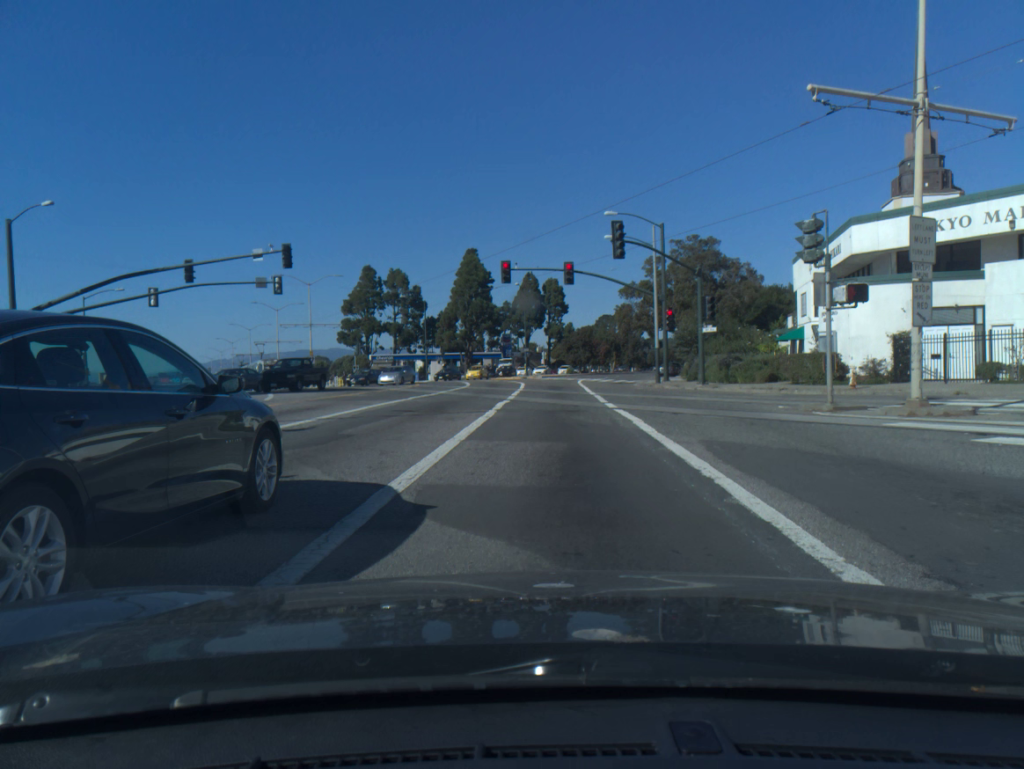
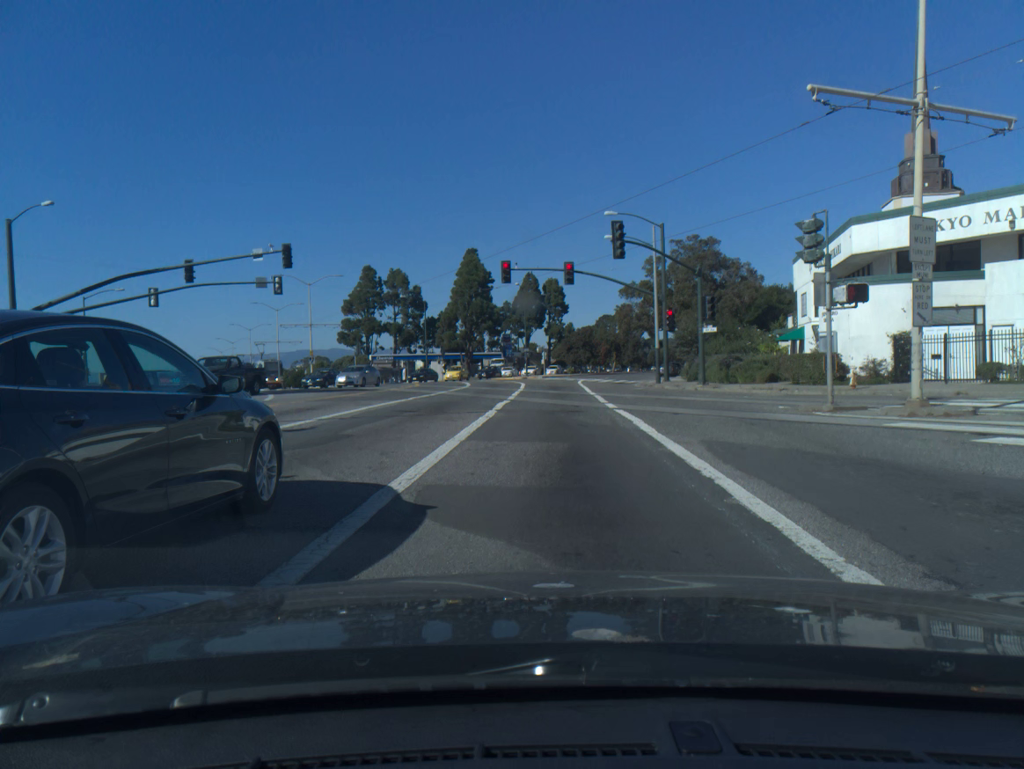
(0.0, 0.0) m; 0°
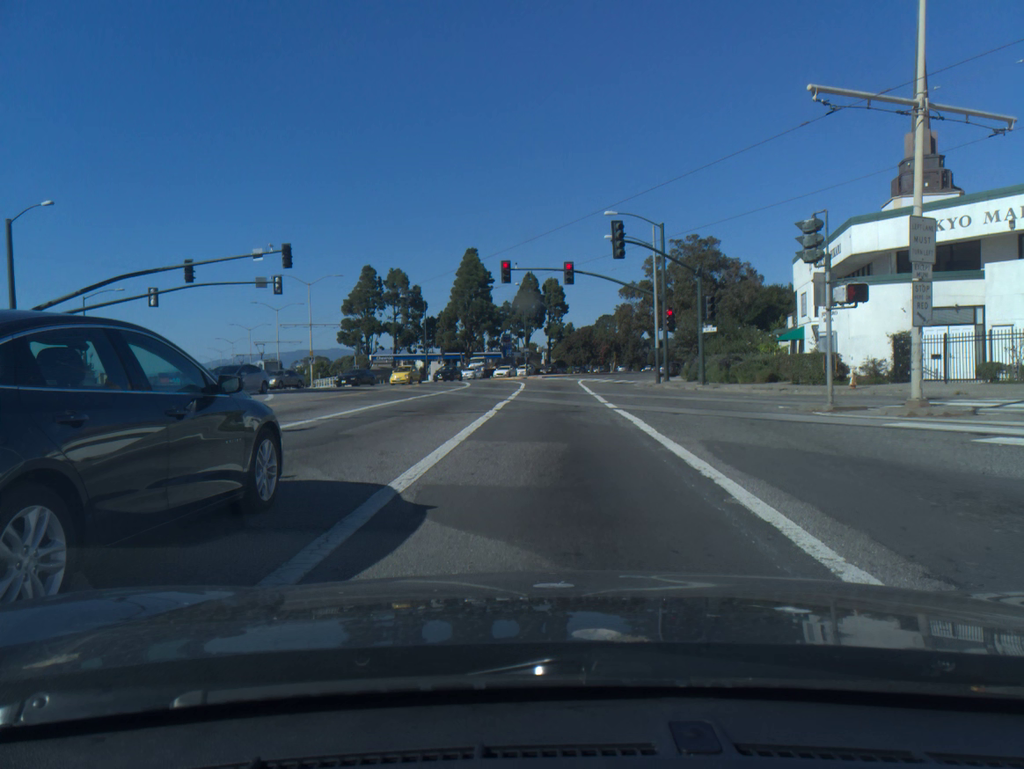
(0.0, 0.0) m; 0°
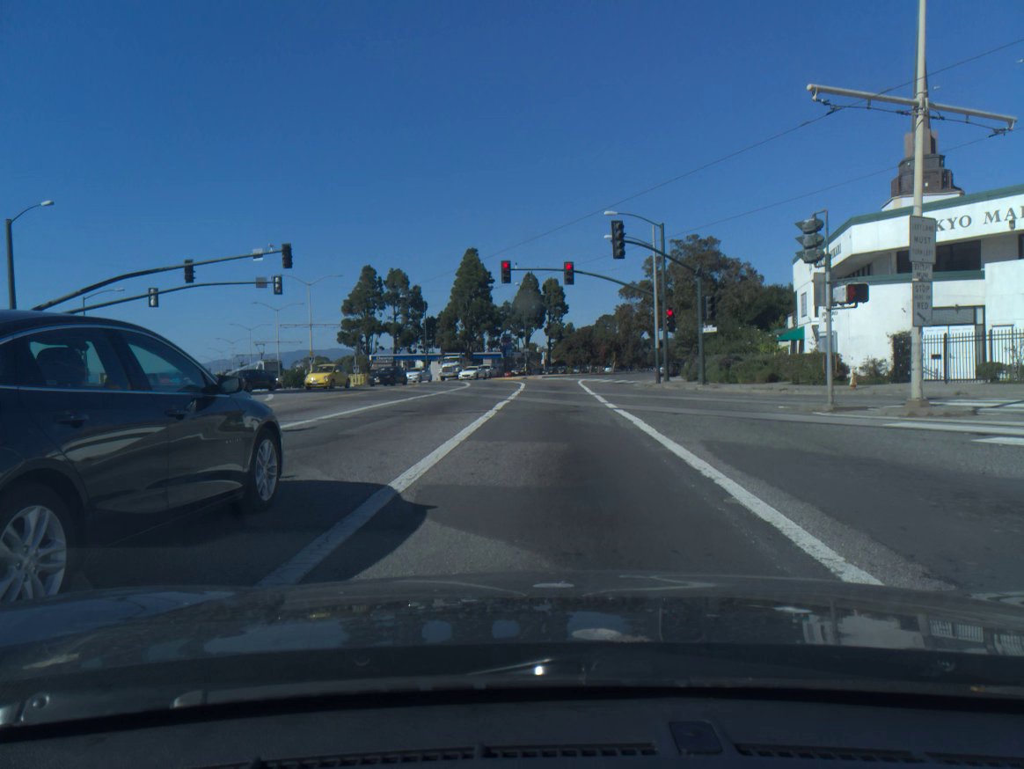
(0.0, 0.0) m; 0°
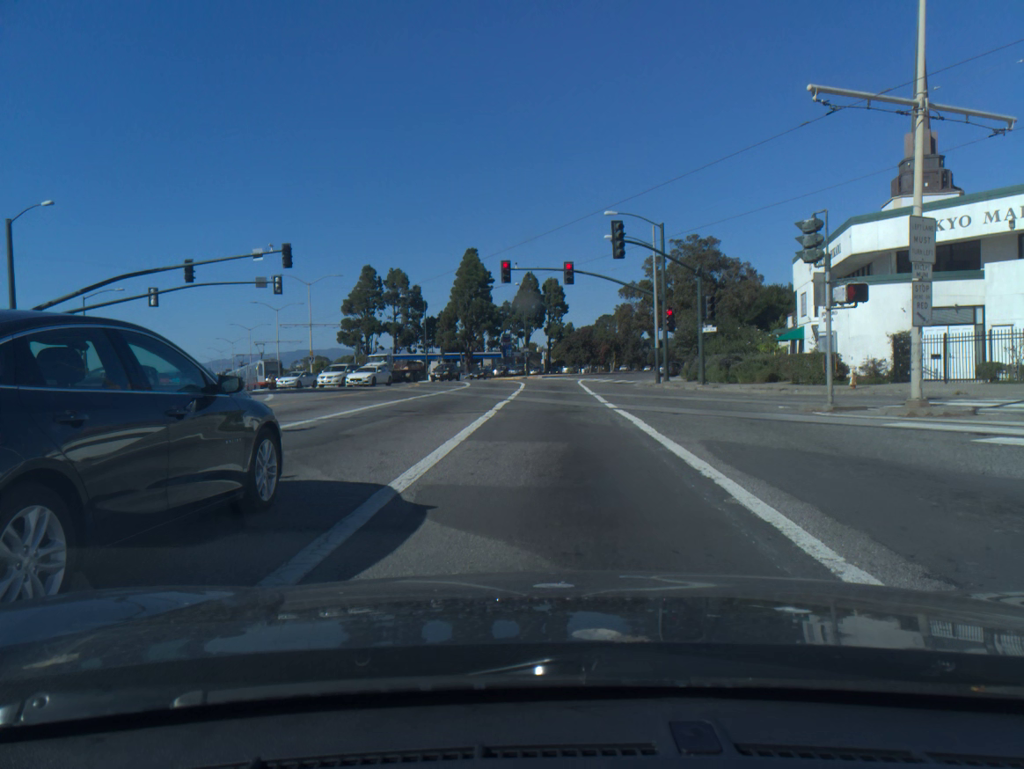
(0.0, 0.0) m; 0°
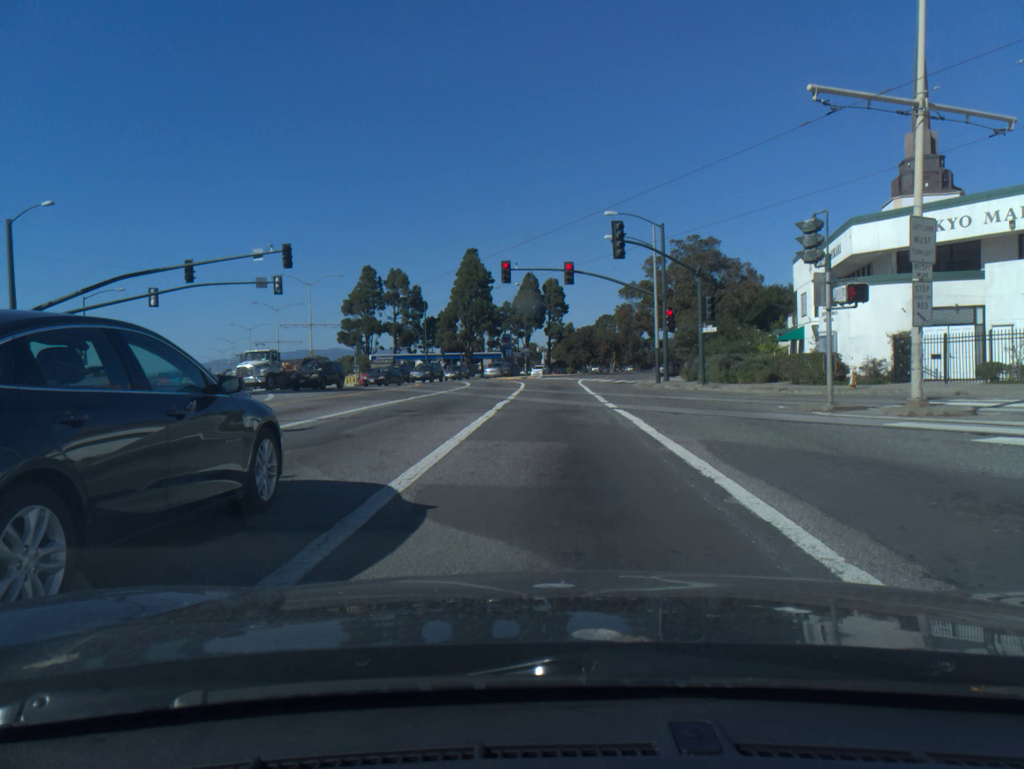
(0.0, 0.0) m; 0°
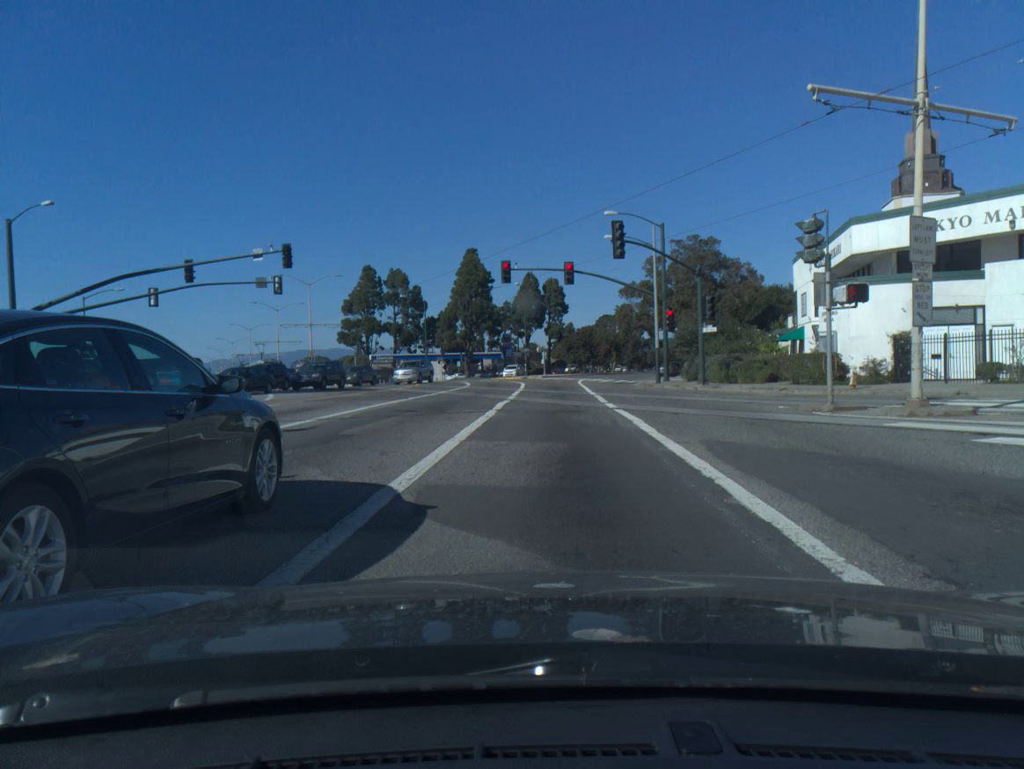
(0.0, 0.0) m; 0°
